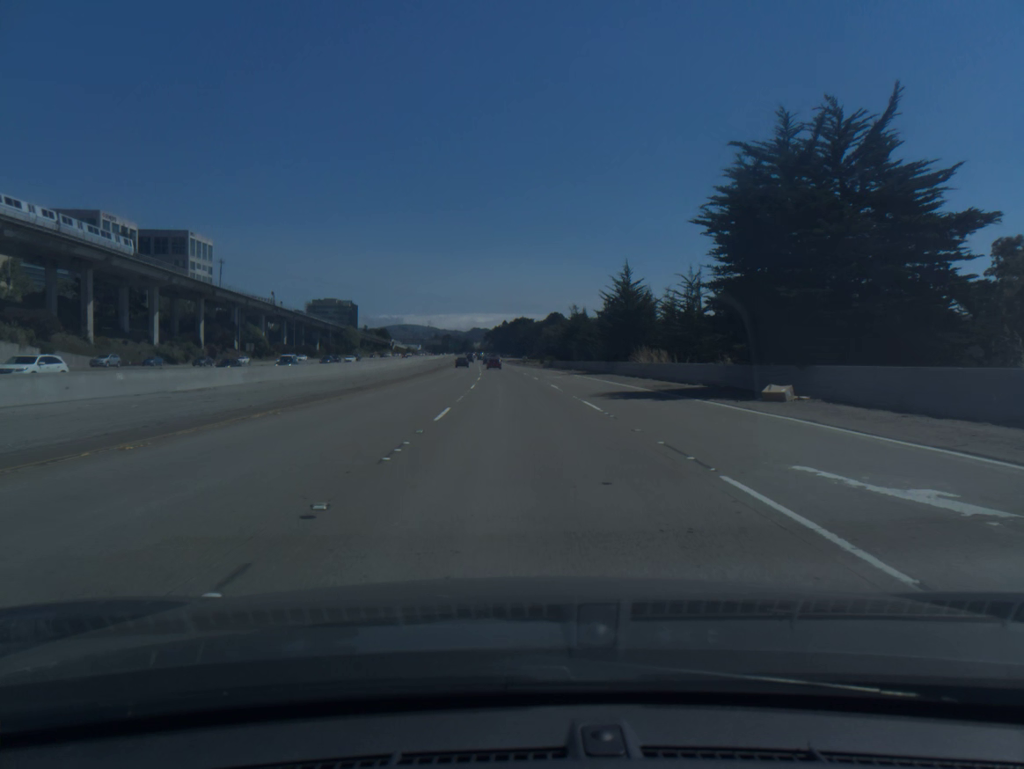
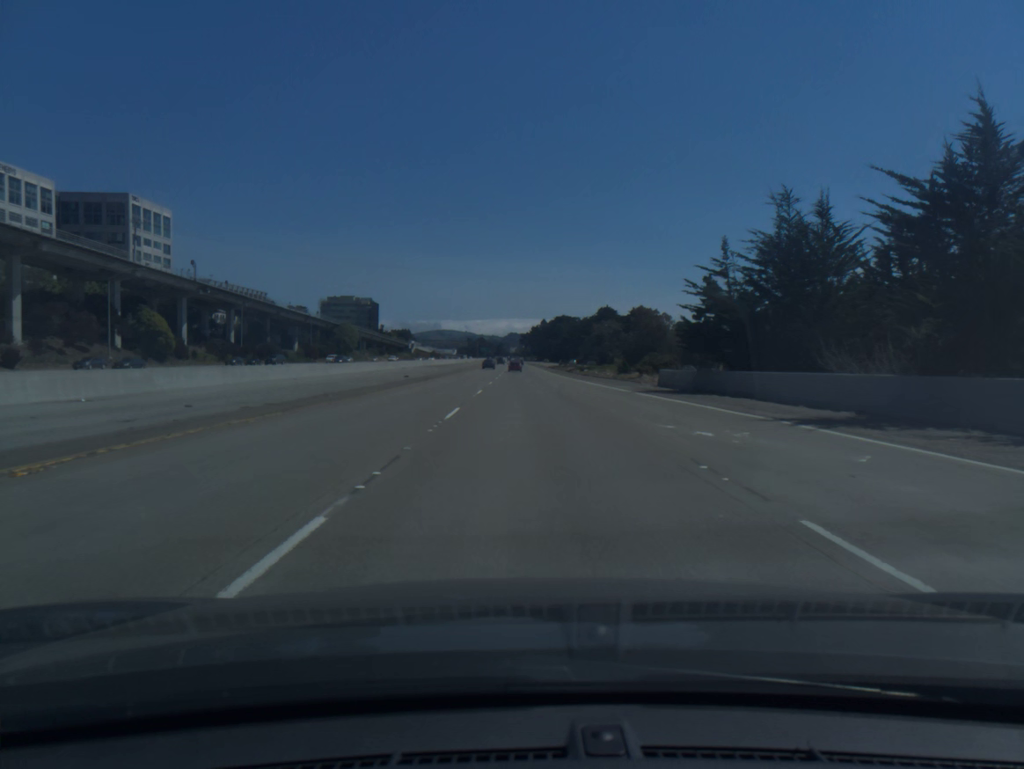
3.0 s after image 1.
(-2.1, +74.5) m; -3°
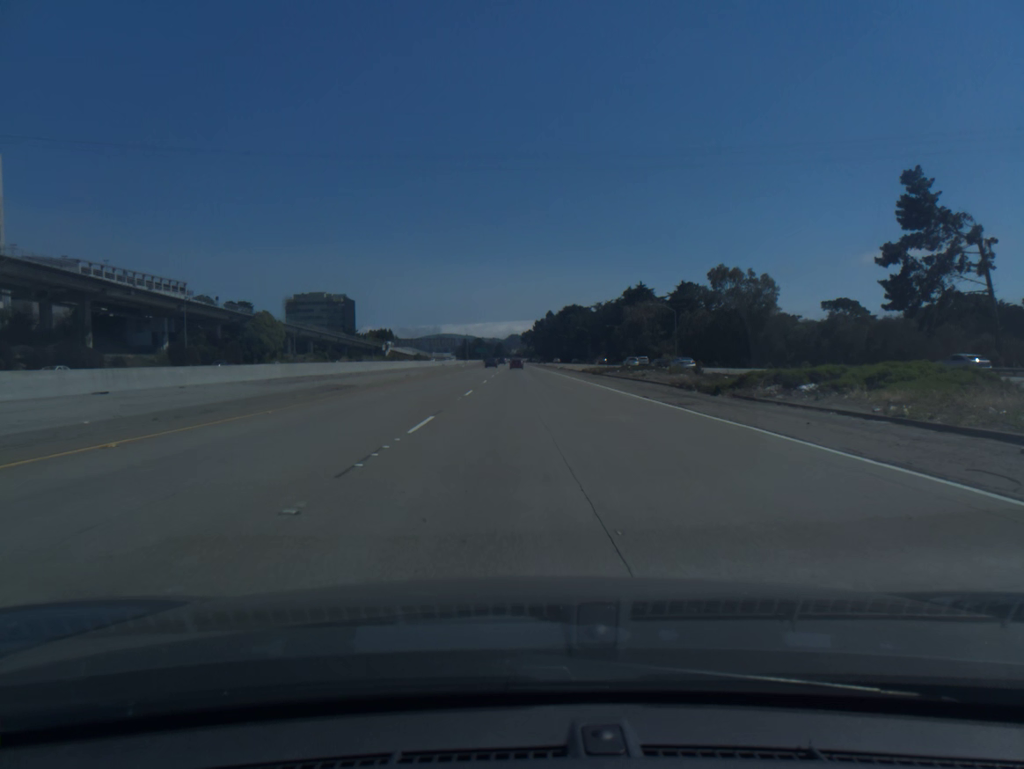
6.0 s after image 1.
(0.0, +78.4) m; 0°
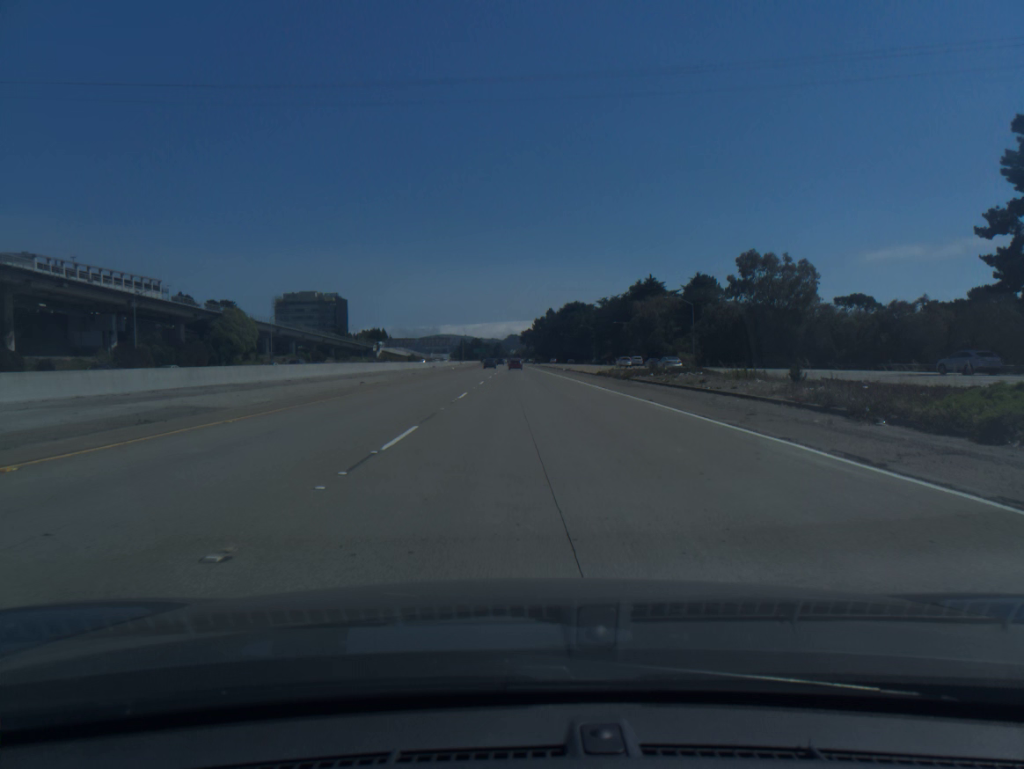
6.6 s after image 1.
(0.0, +16.1) m; 0°
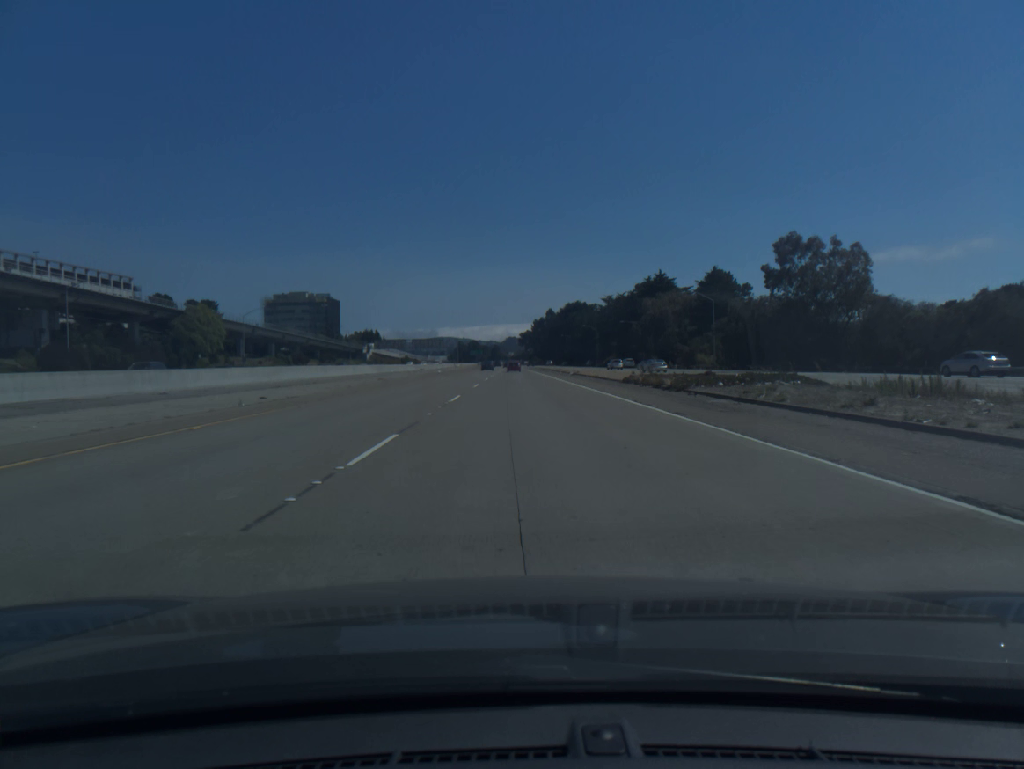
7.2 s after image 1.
(0.0, +16.3) m; 0°
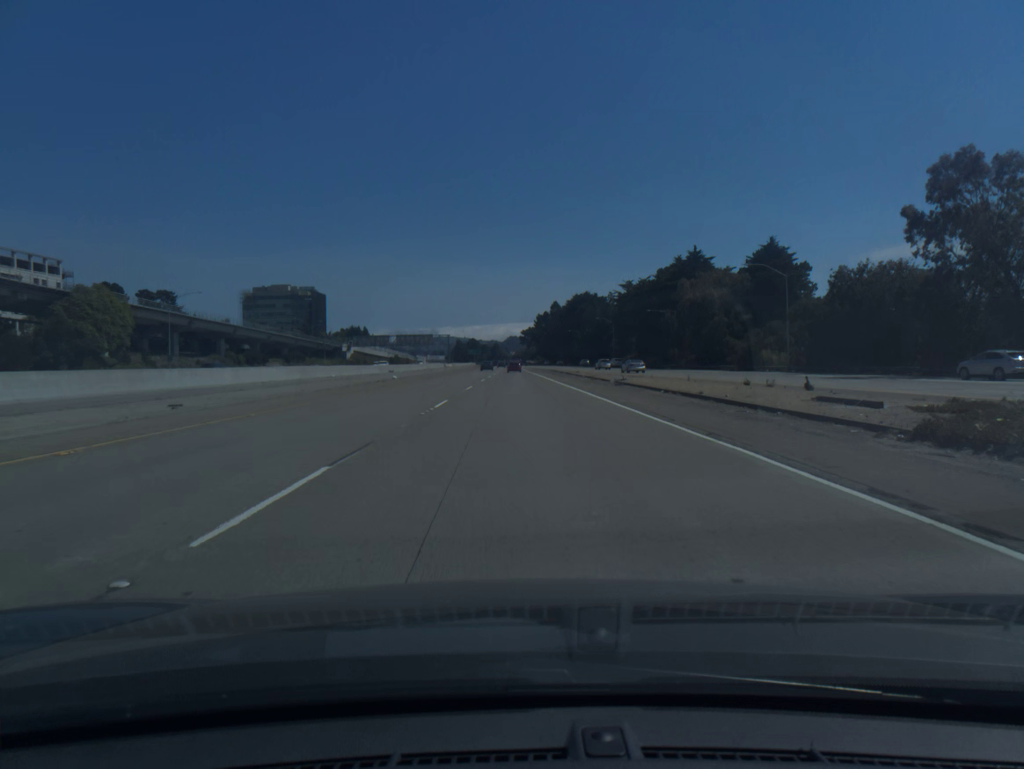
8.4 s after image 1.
(0.0, +32.9) m; 0°
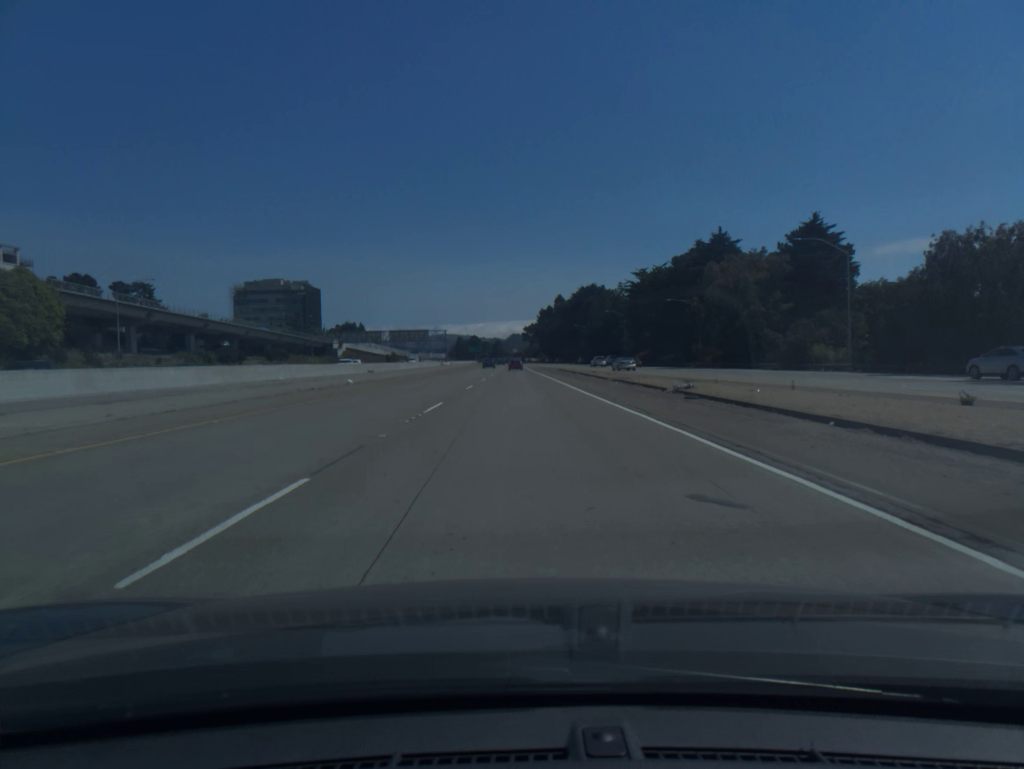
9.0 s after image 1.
(0.0, +16.6) m; 0°
